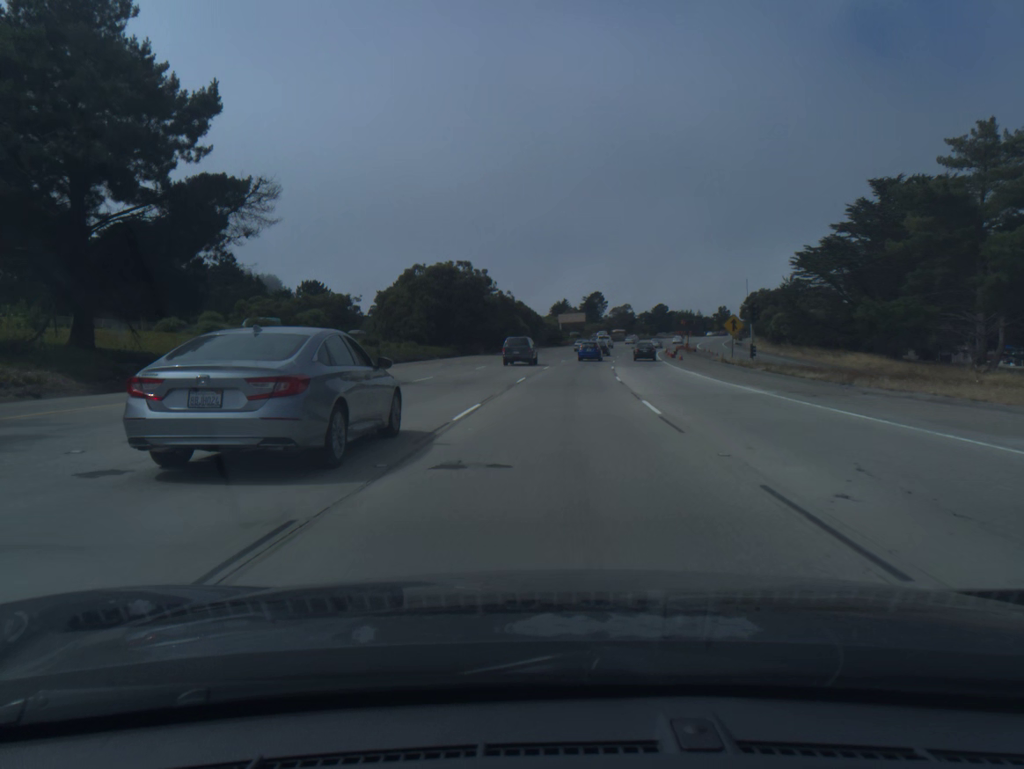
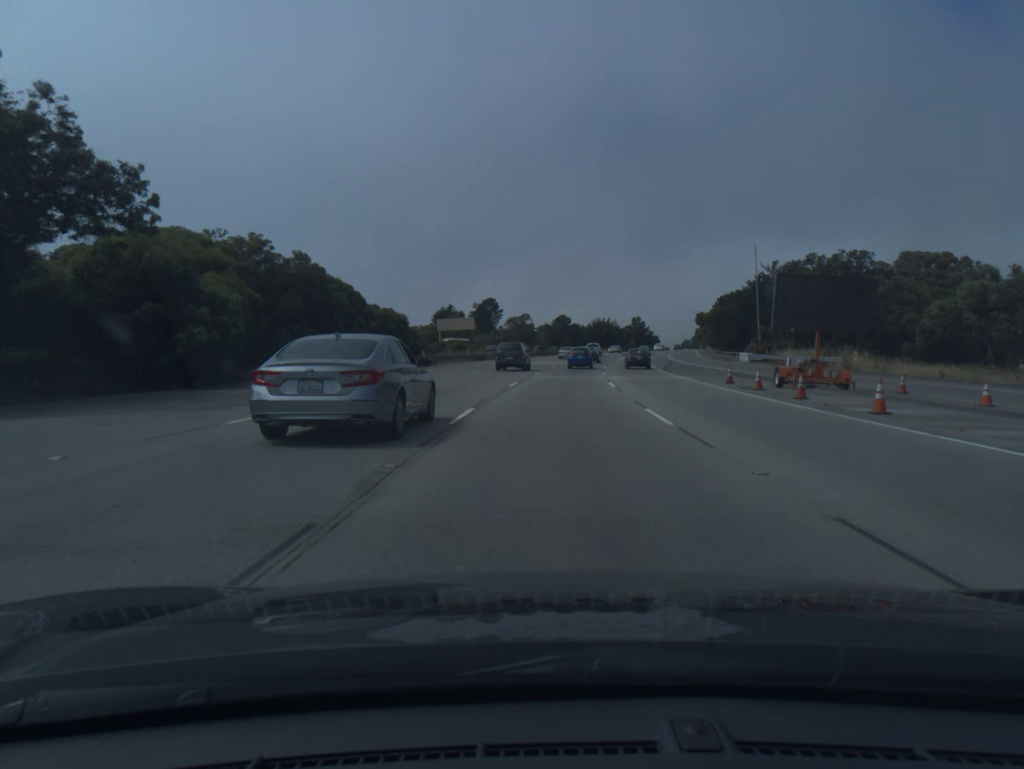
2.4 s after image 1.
(+4.7, +72.8) m; +8°
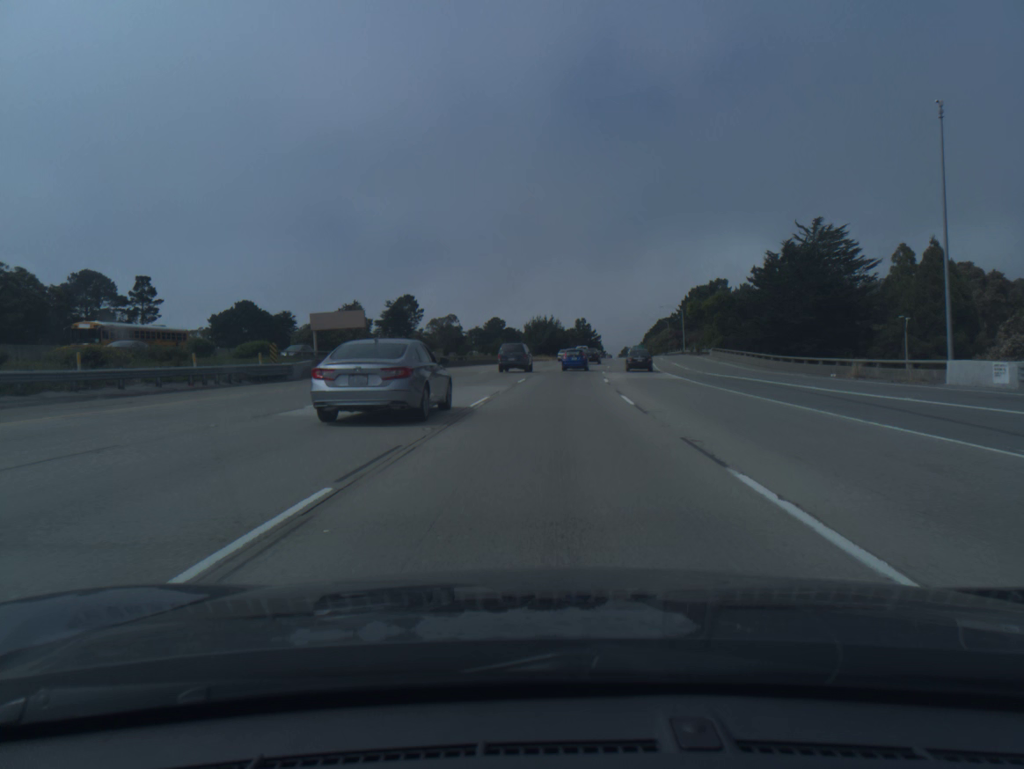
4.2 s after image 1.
(+2.3, +53.3) m; +5°
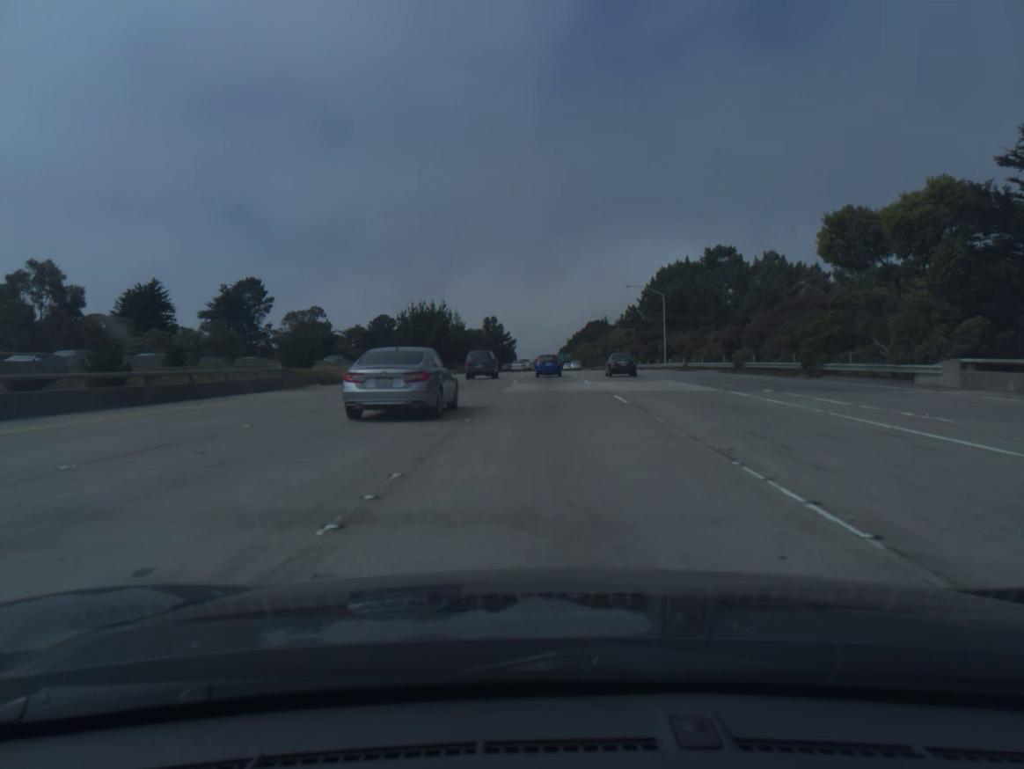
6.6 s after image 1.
(+3.8, +70.4) m; +6°
